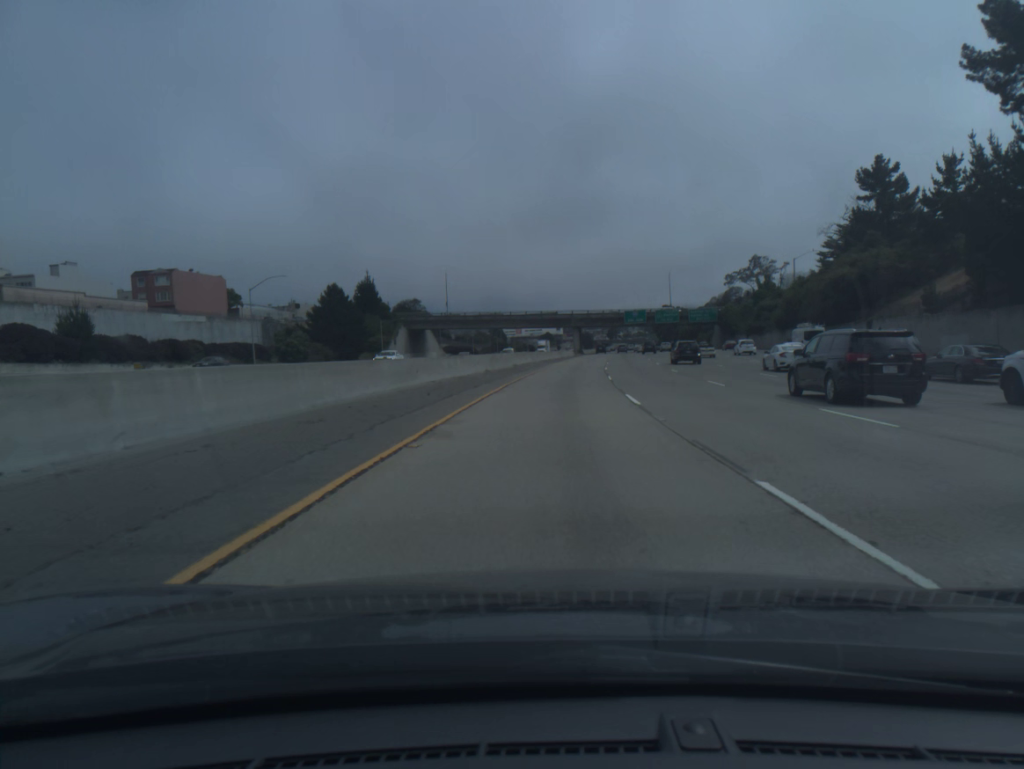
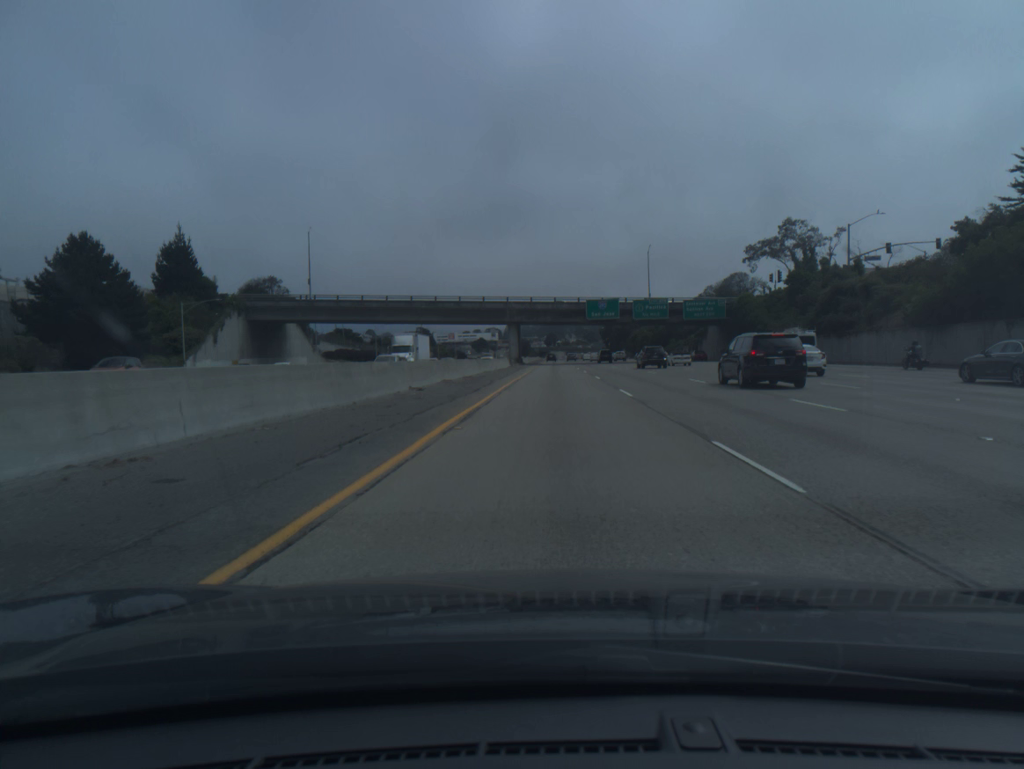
(+2.3, +55.6) m; +5°
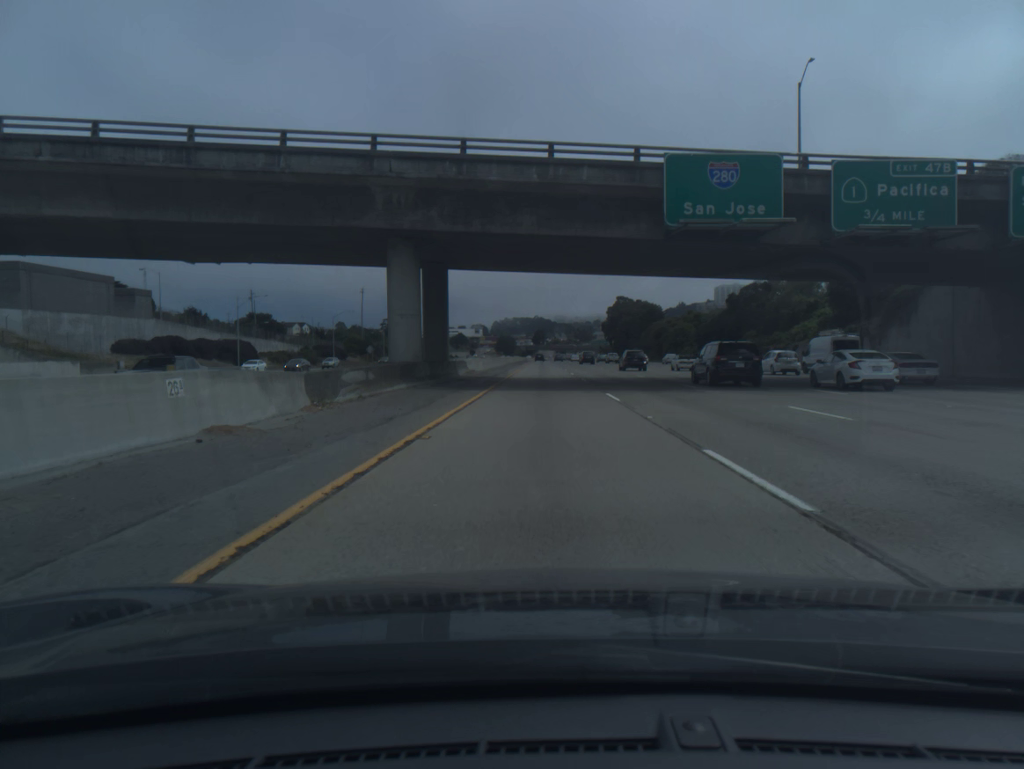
(+1.2, +74.3) m; +1°
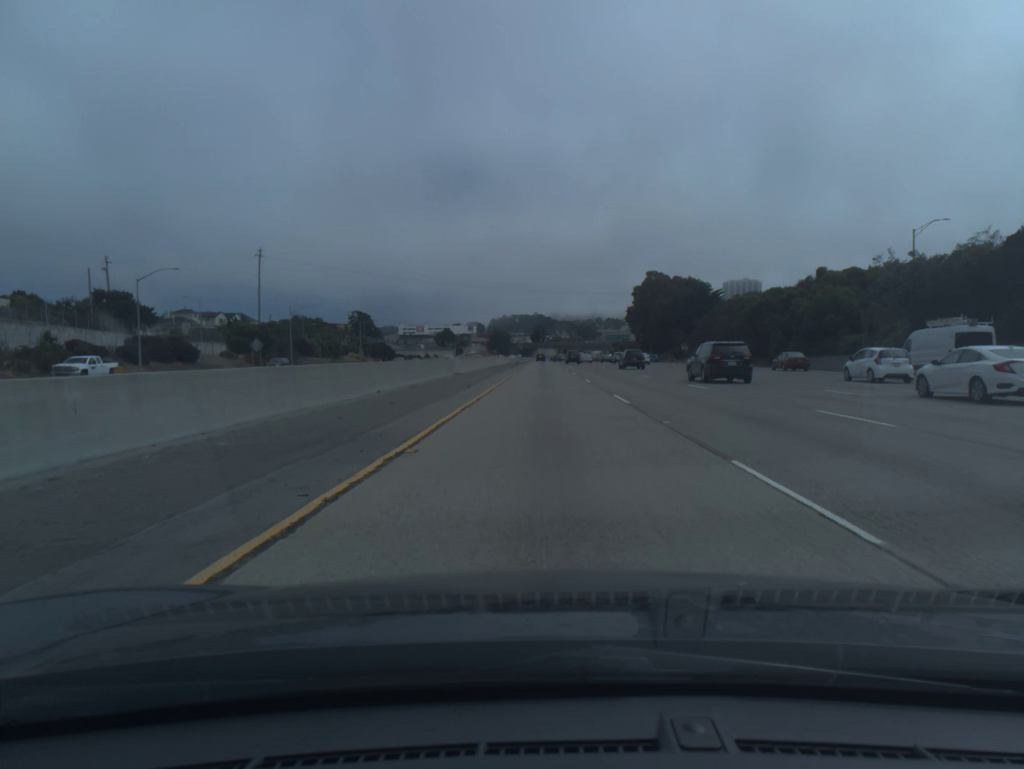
(-0.1, +74.5) m; 0°
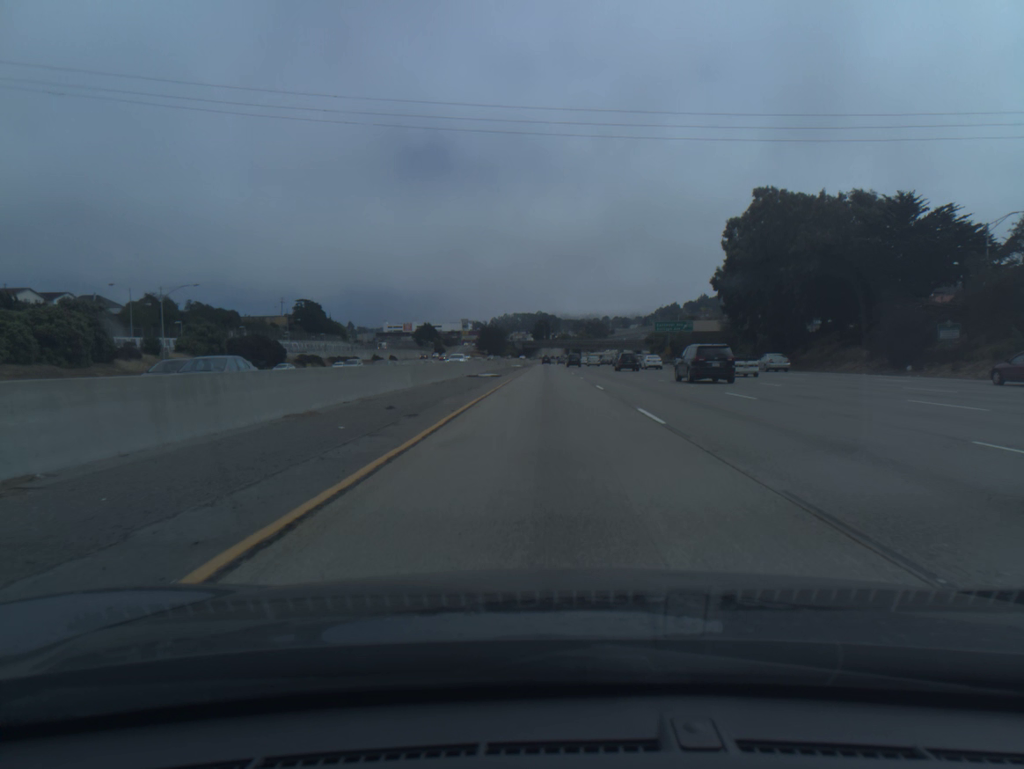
(-0.2, +93.4) m; 0°
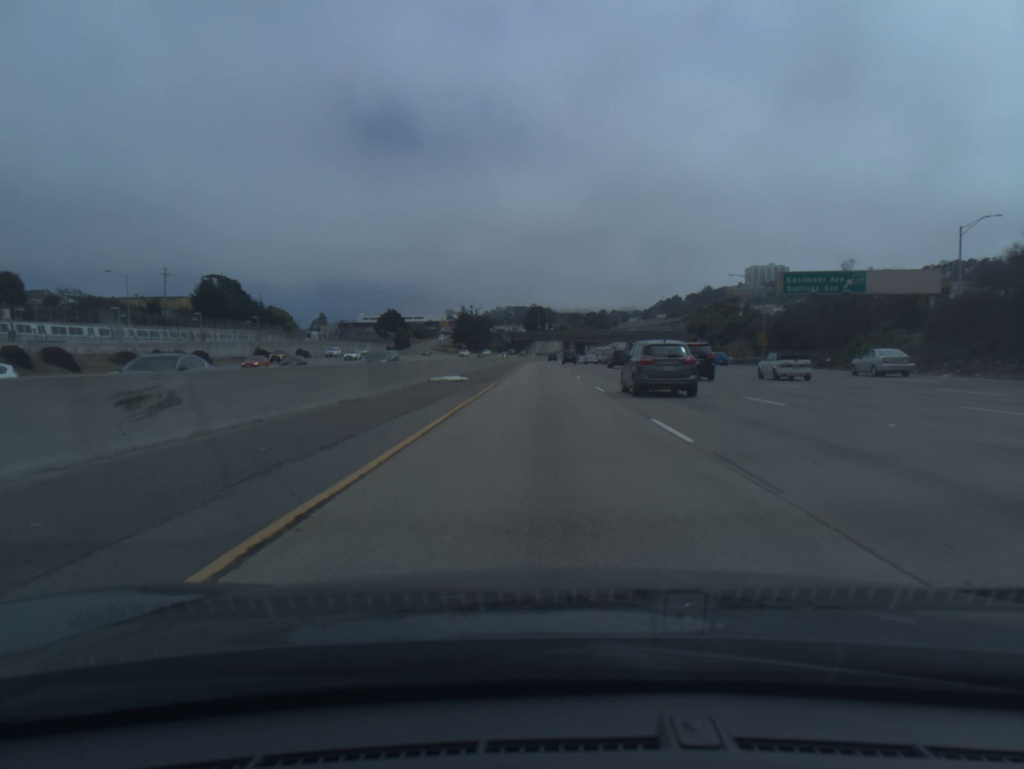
(+0.3, +76.3) m; 0°
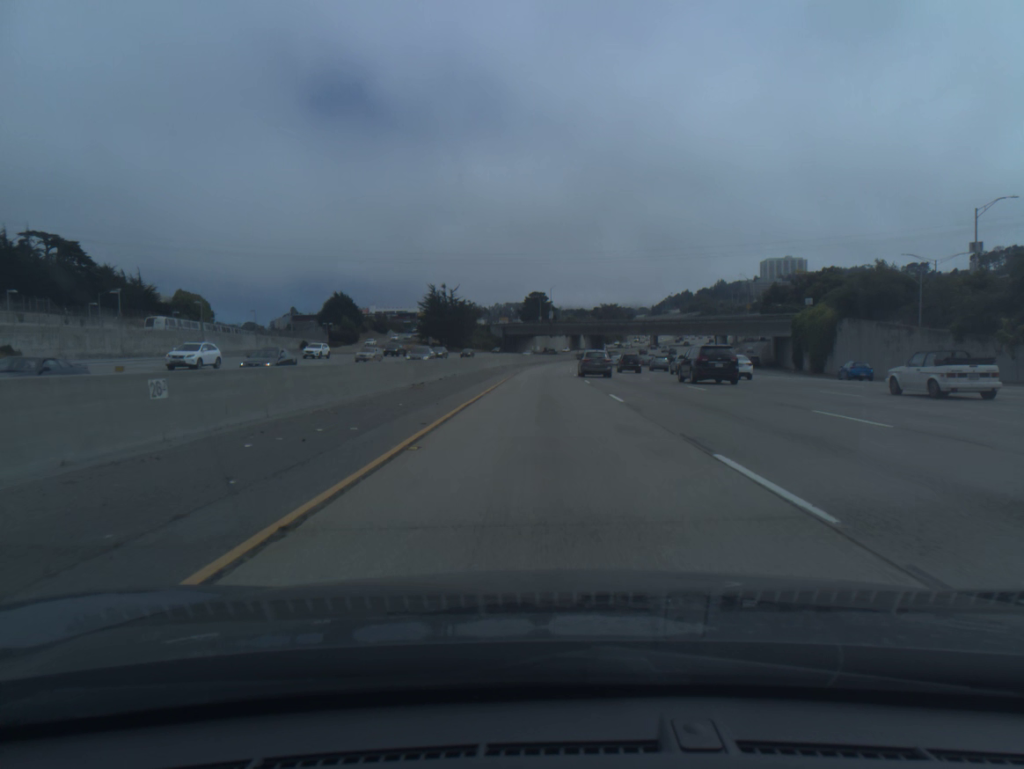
(-0.2, +78.3) m; 0°
